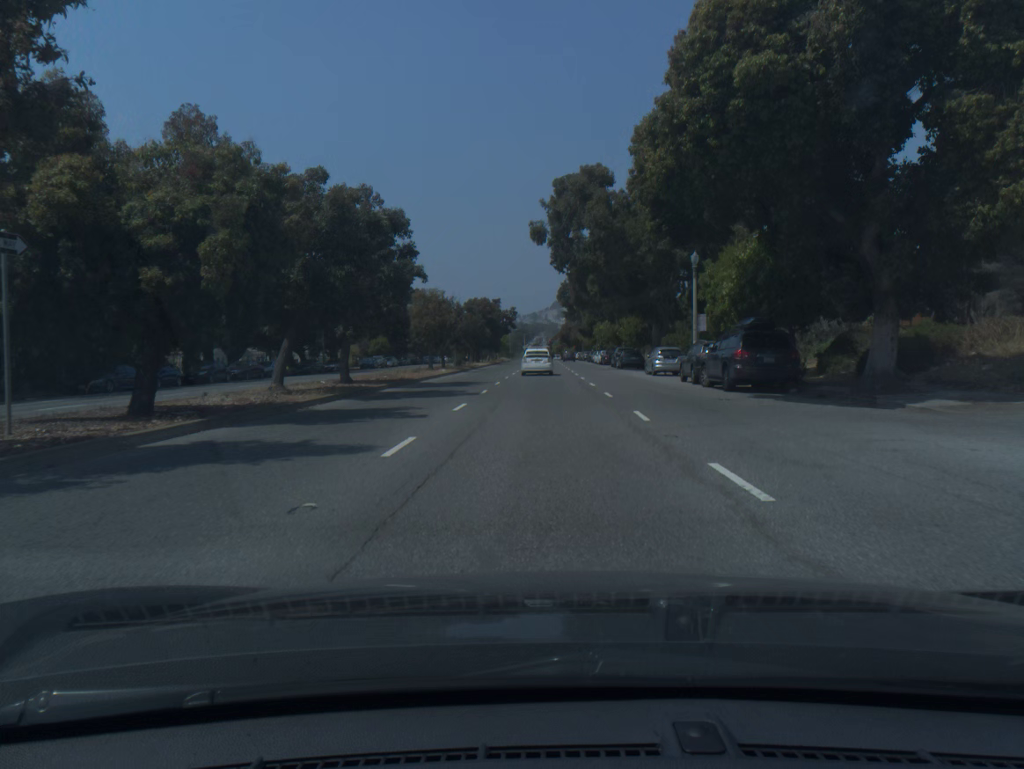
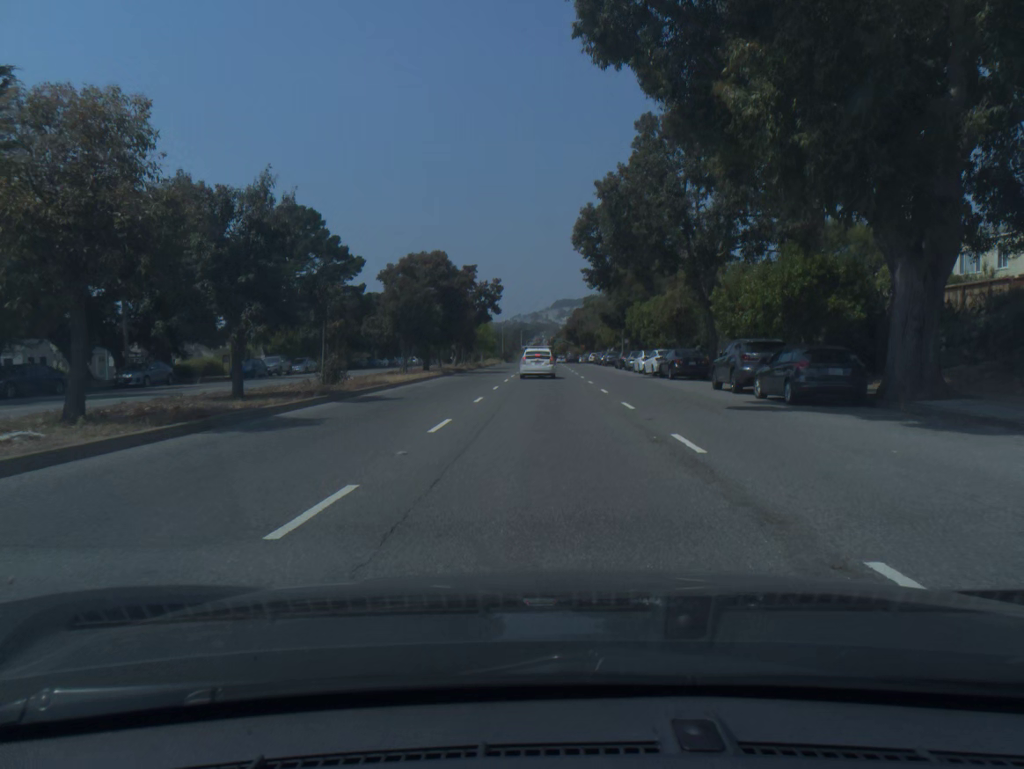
(-0.1, +40.6) m; 0°
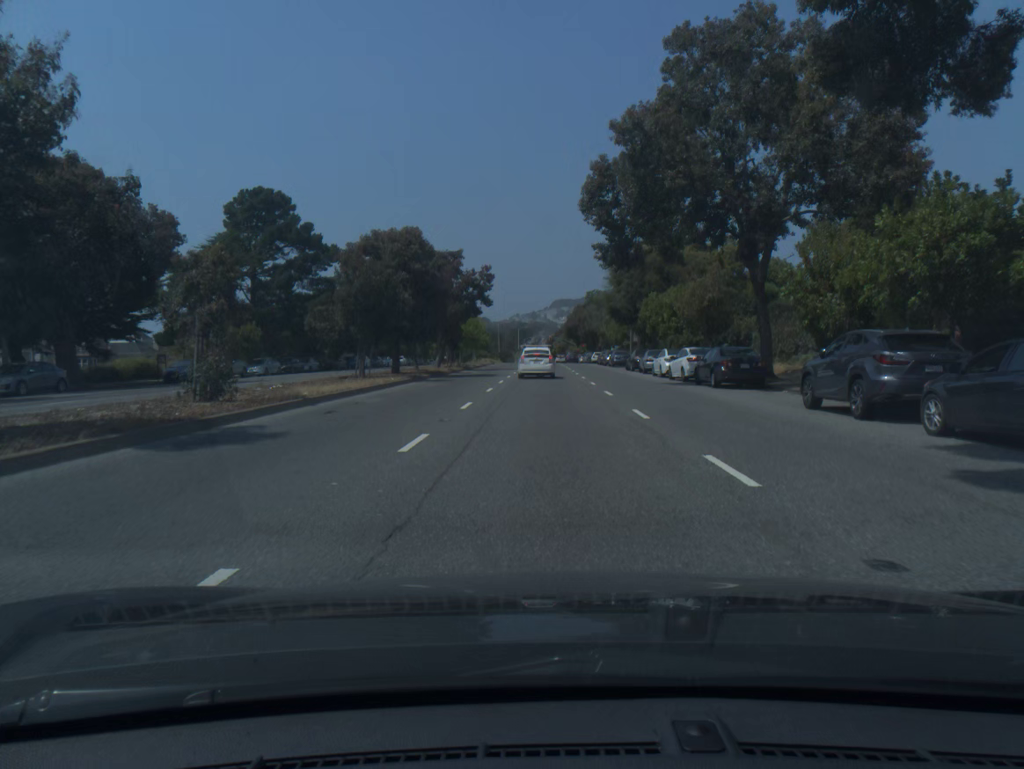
(0.0, +9.9) m; 0°
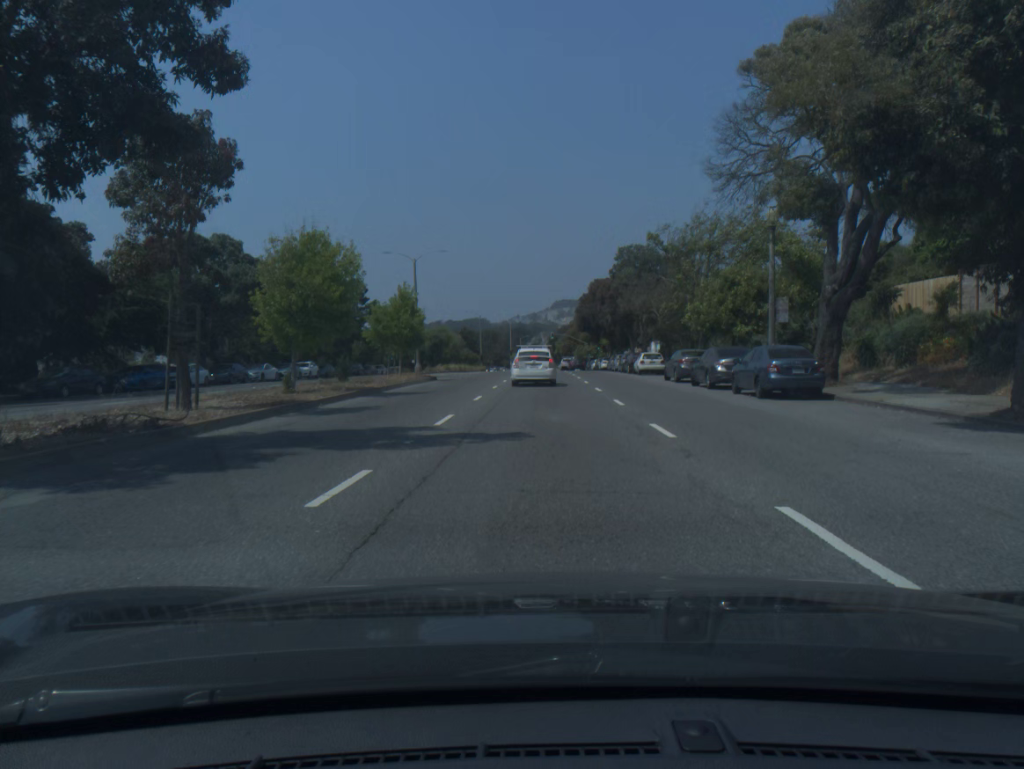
(-0.1, +46.9) m; 0°
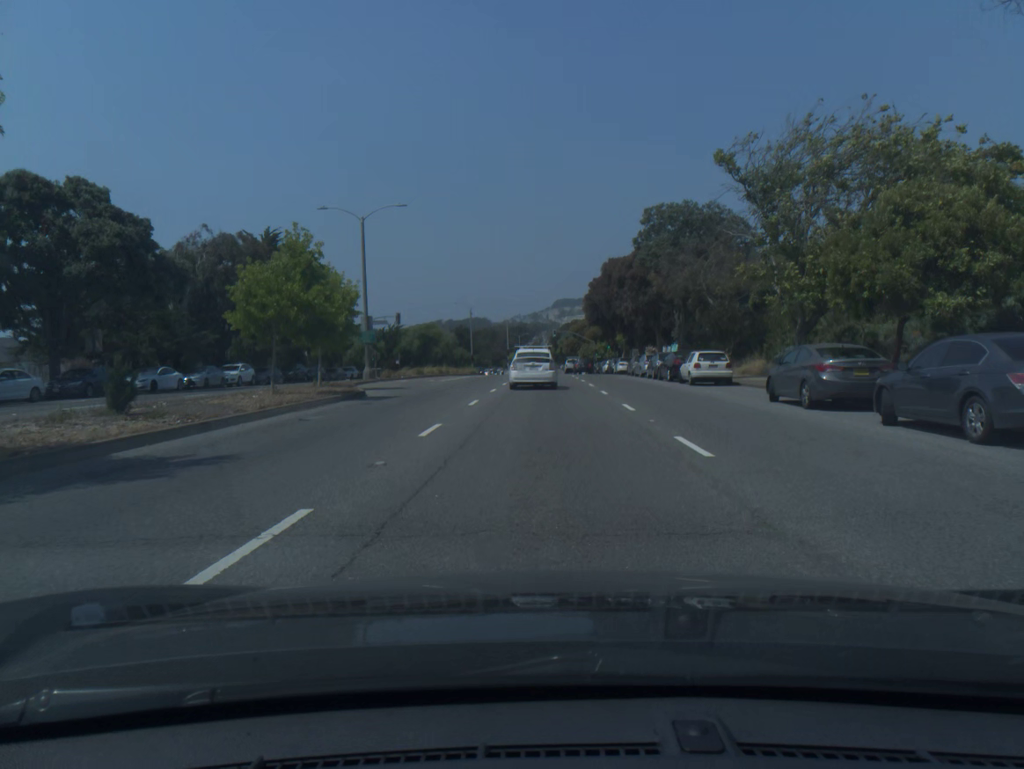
(0.0, +16.9) m; 0°
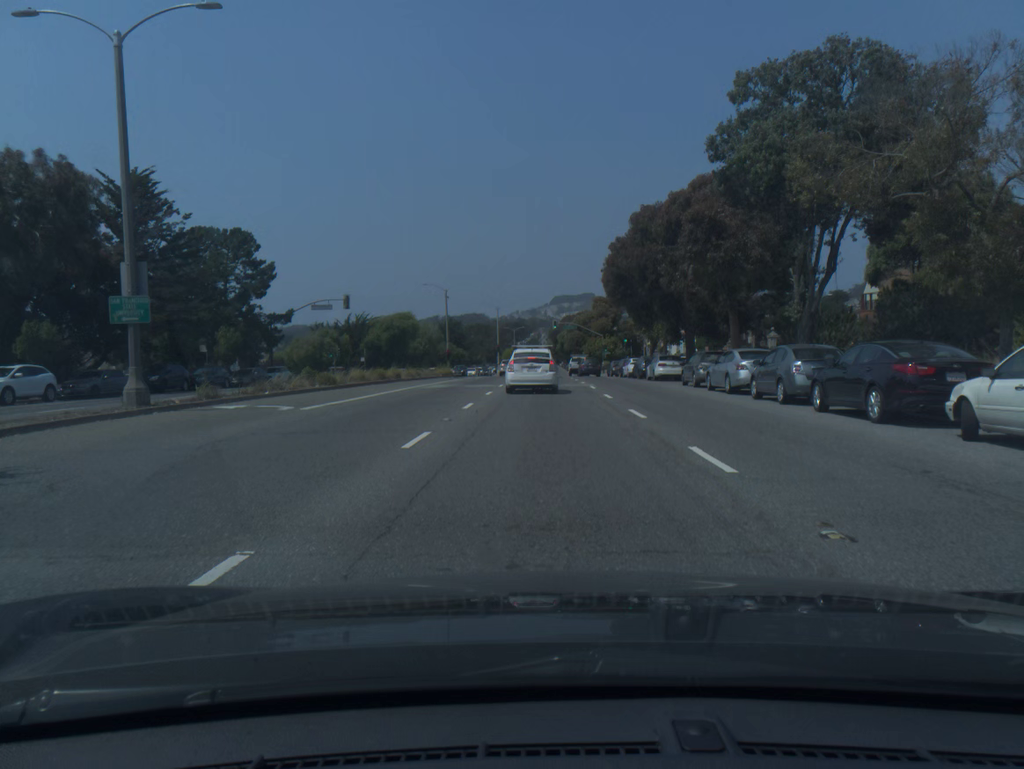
(+0.1, +23.4) m; 0°
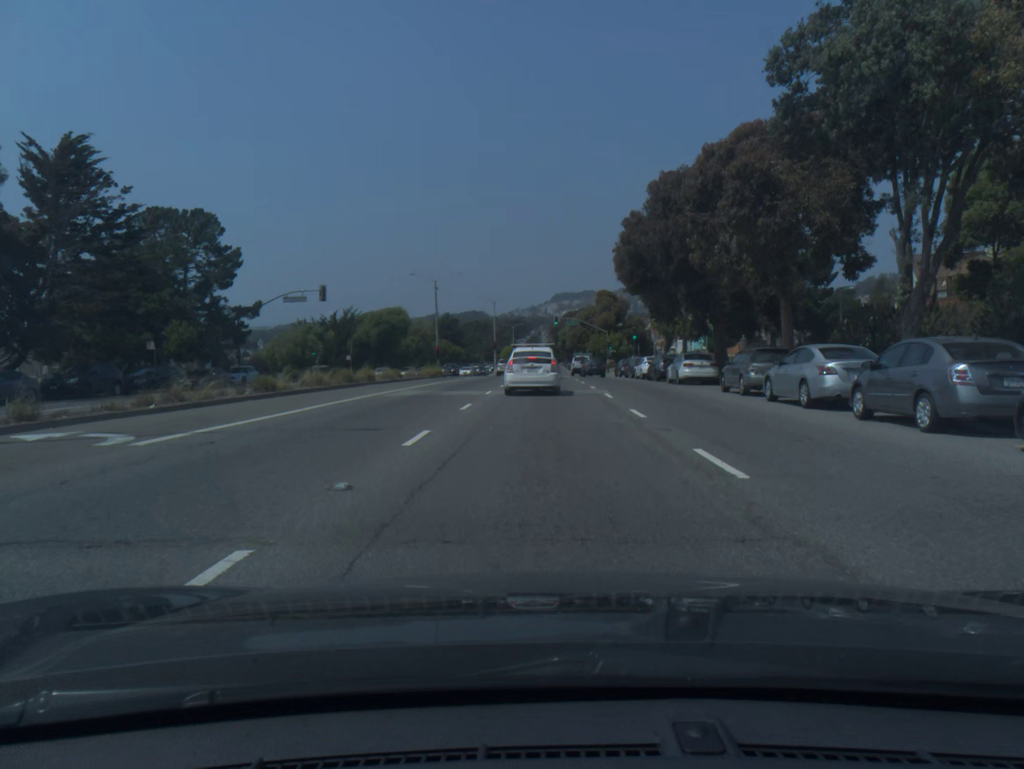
(0.0, +7.4) m; 0°
